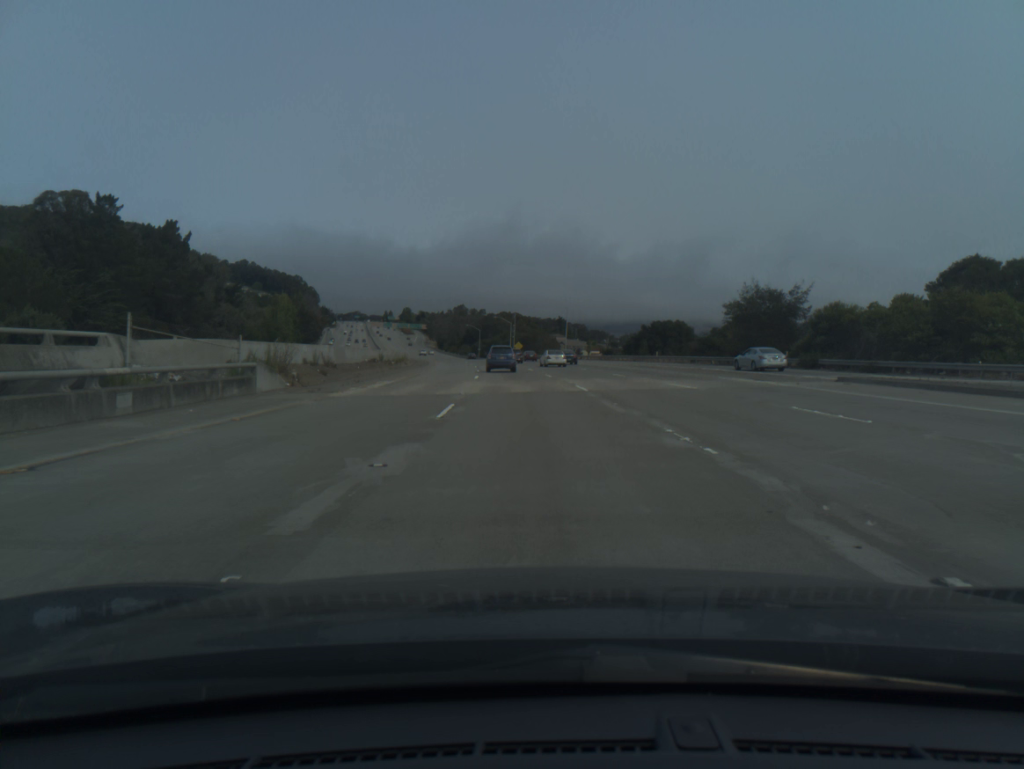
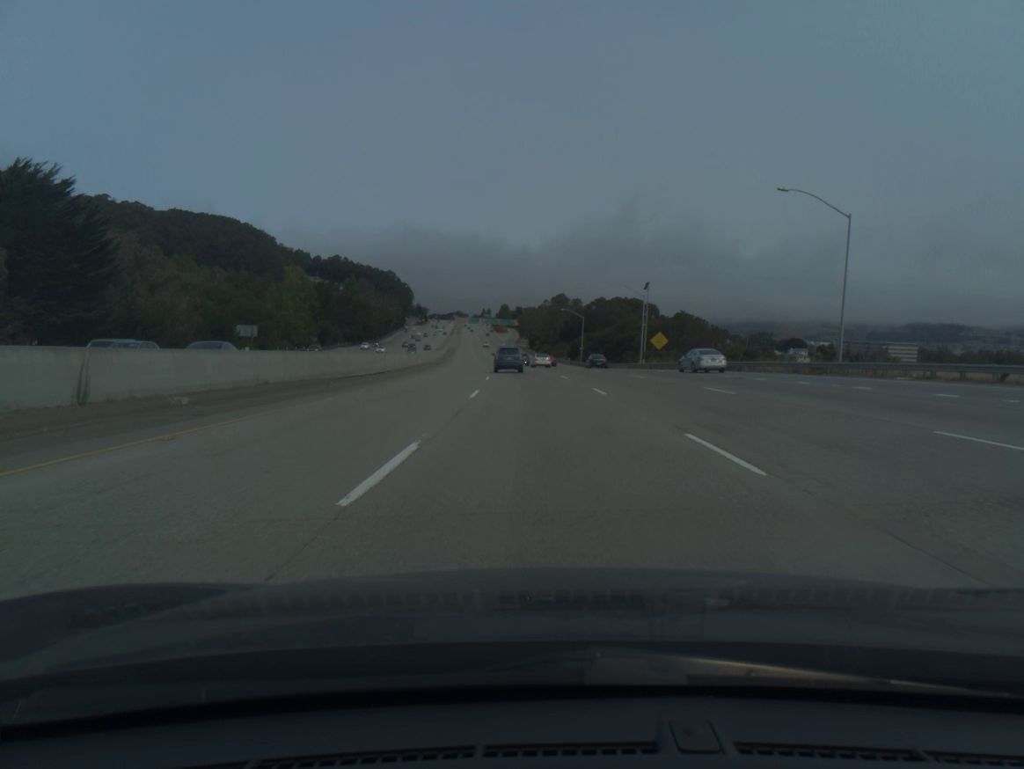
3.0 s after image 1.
(-6.4, +89.0) m; -8°
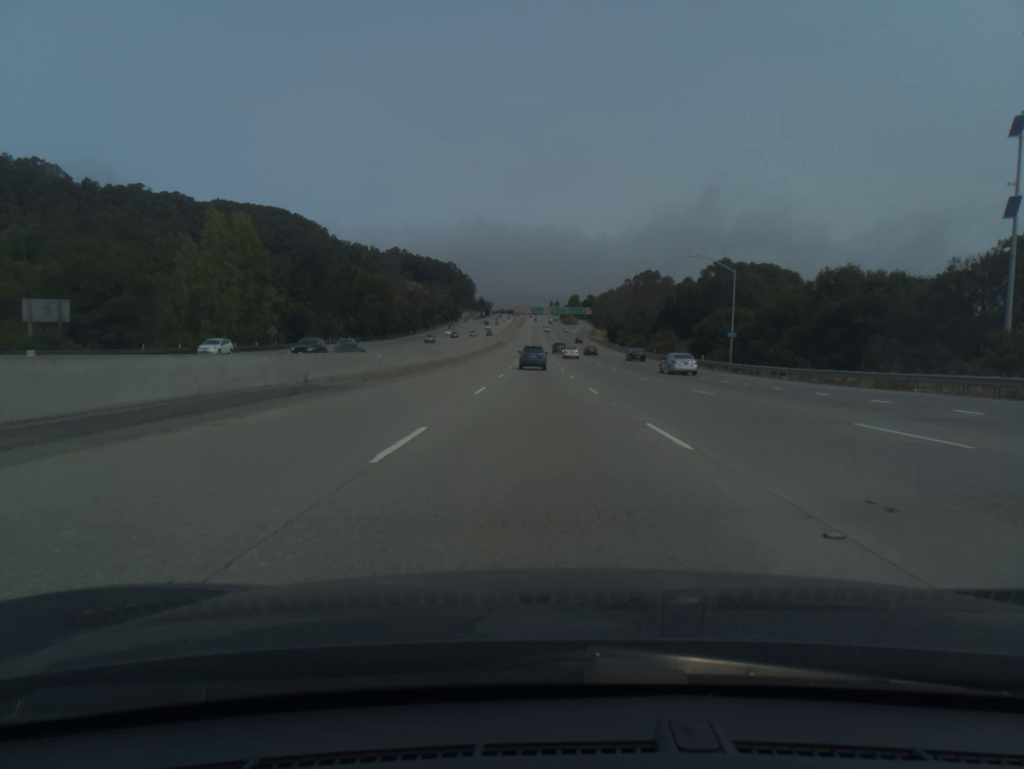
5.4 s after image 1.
(-3.1, +70.5) m; -5°
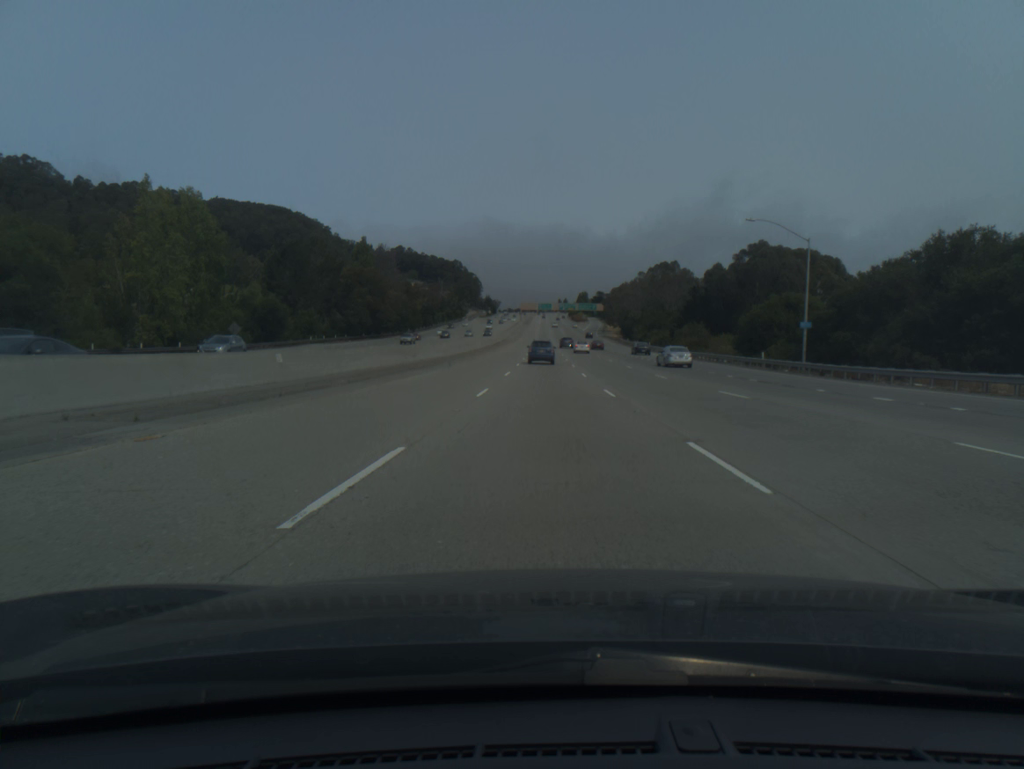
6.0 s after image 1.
(-0.1, +17.7) m; -1°
